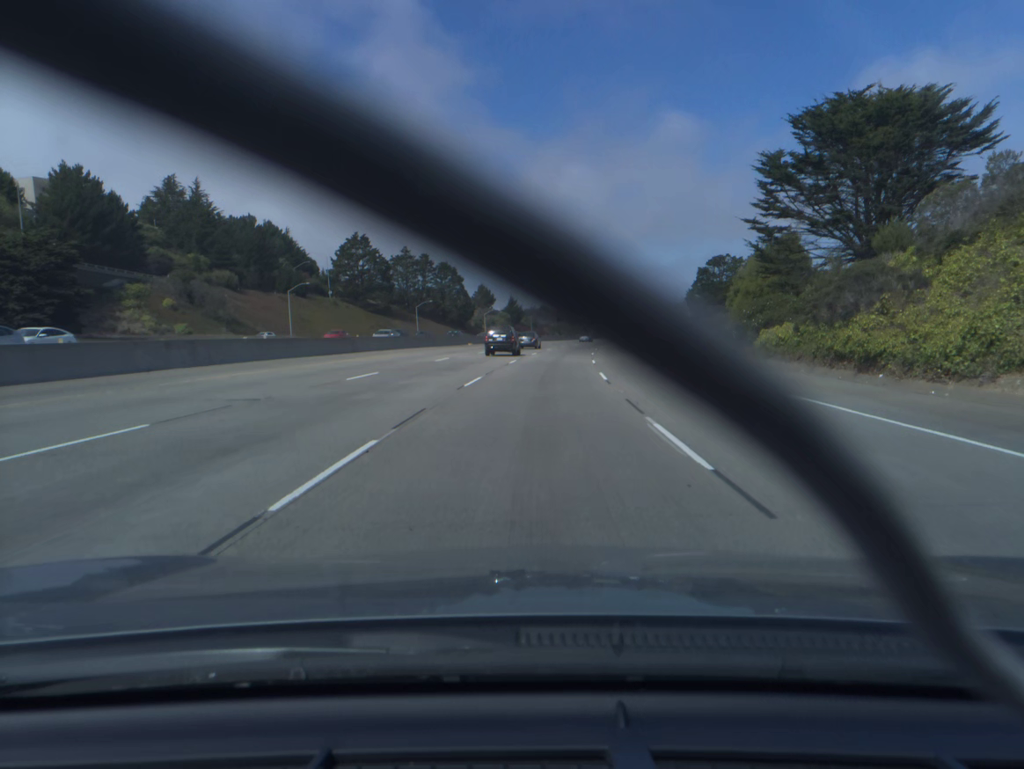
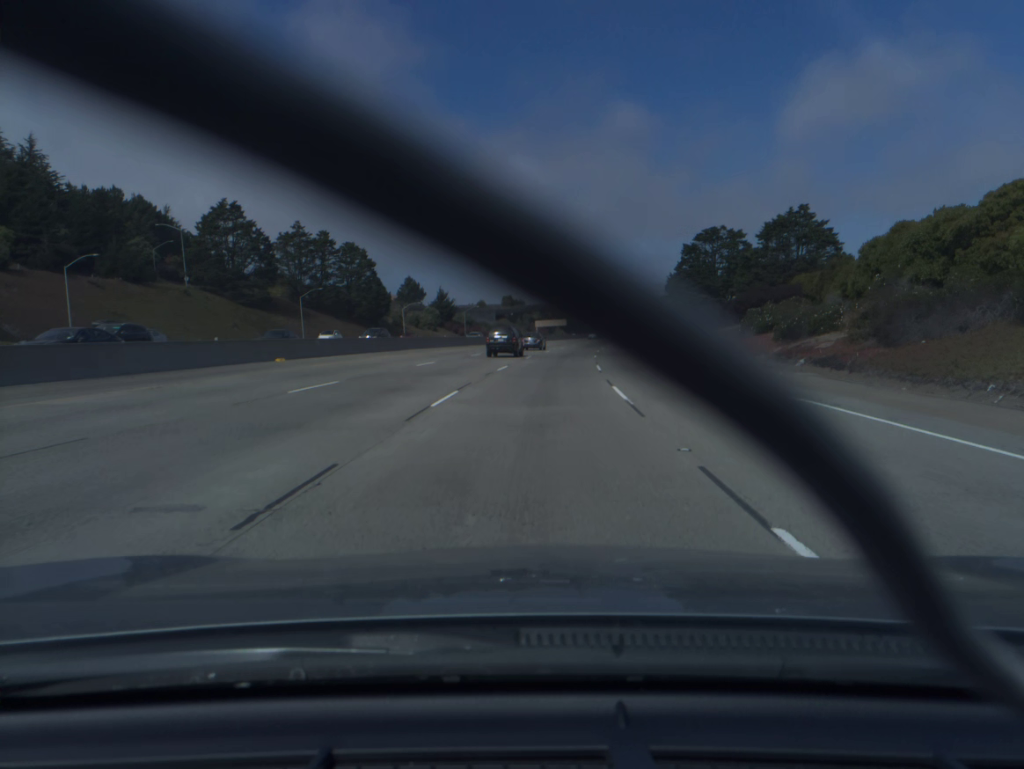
(+1.9, +47.6) m; +4°
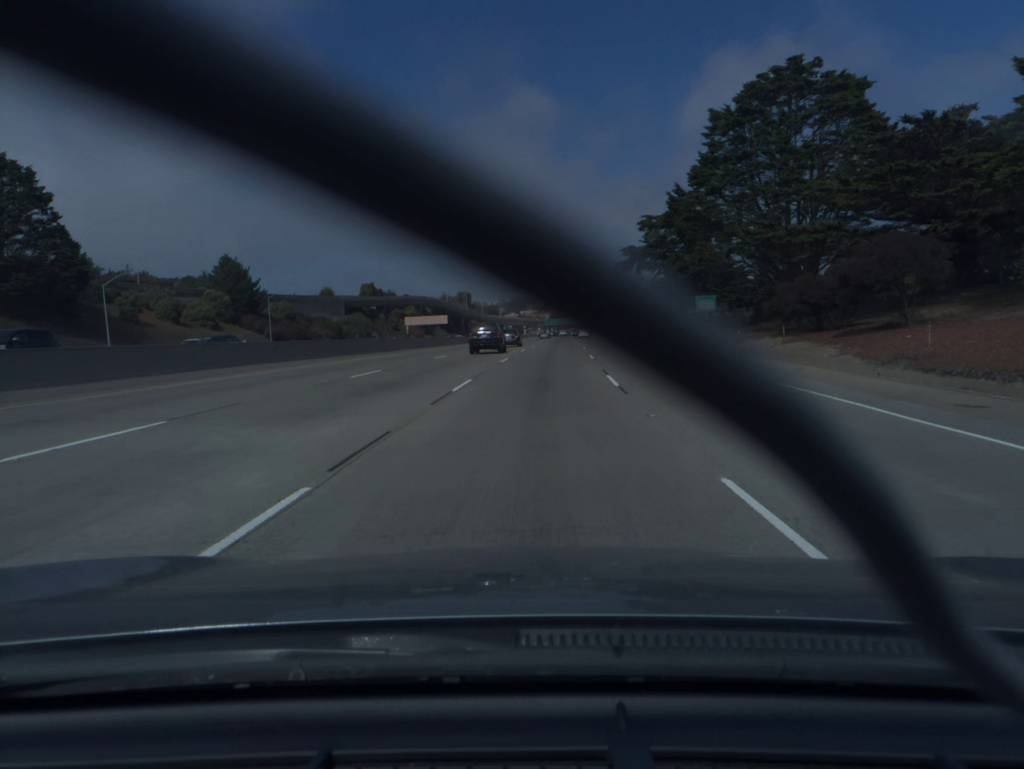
(+5.8, +82.1) m; +8°
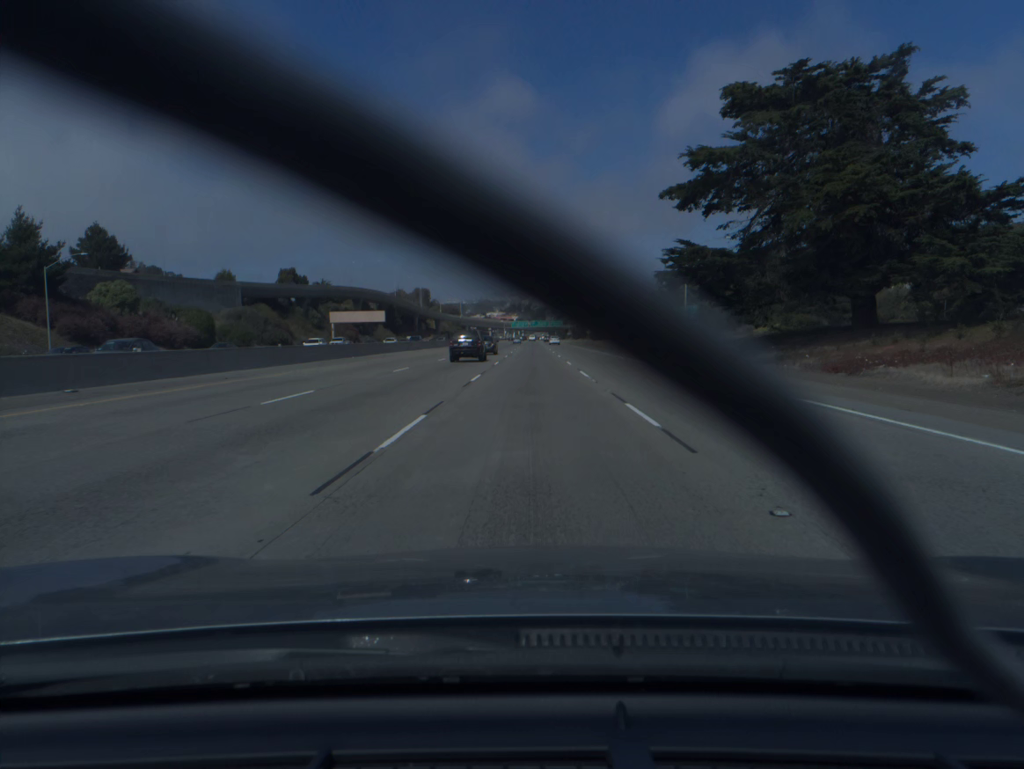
(+1.4, +50.4) m; +2°
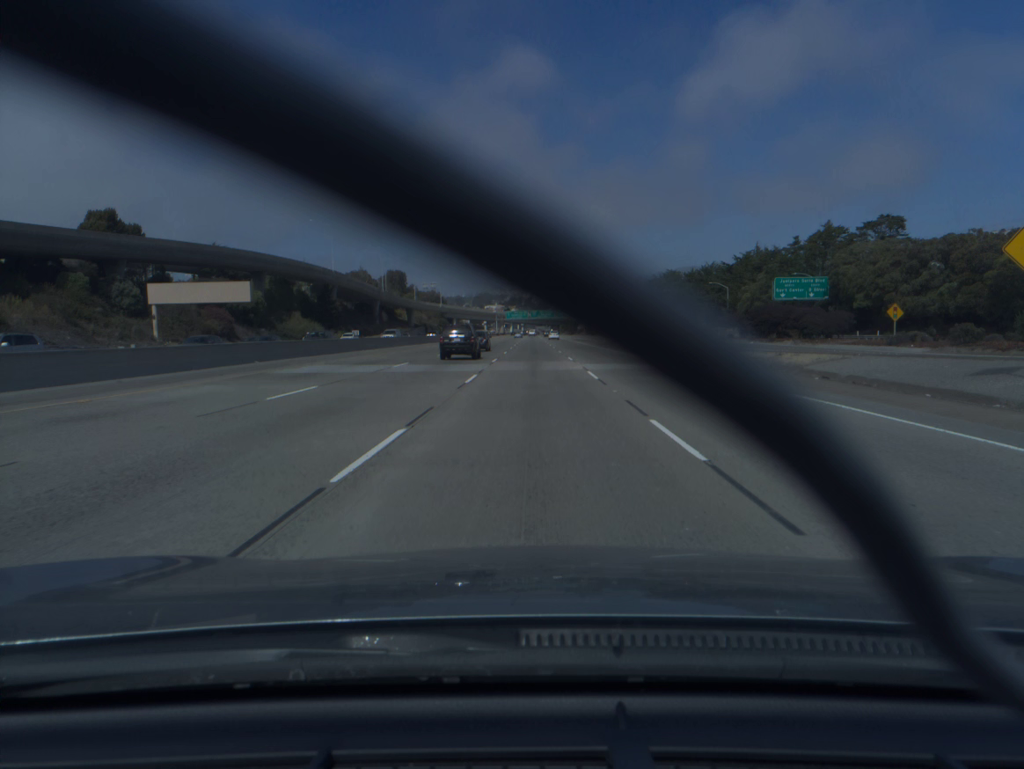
(+0.2, +87.5) m; 0°
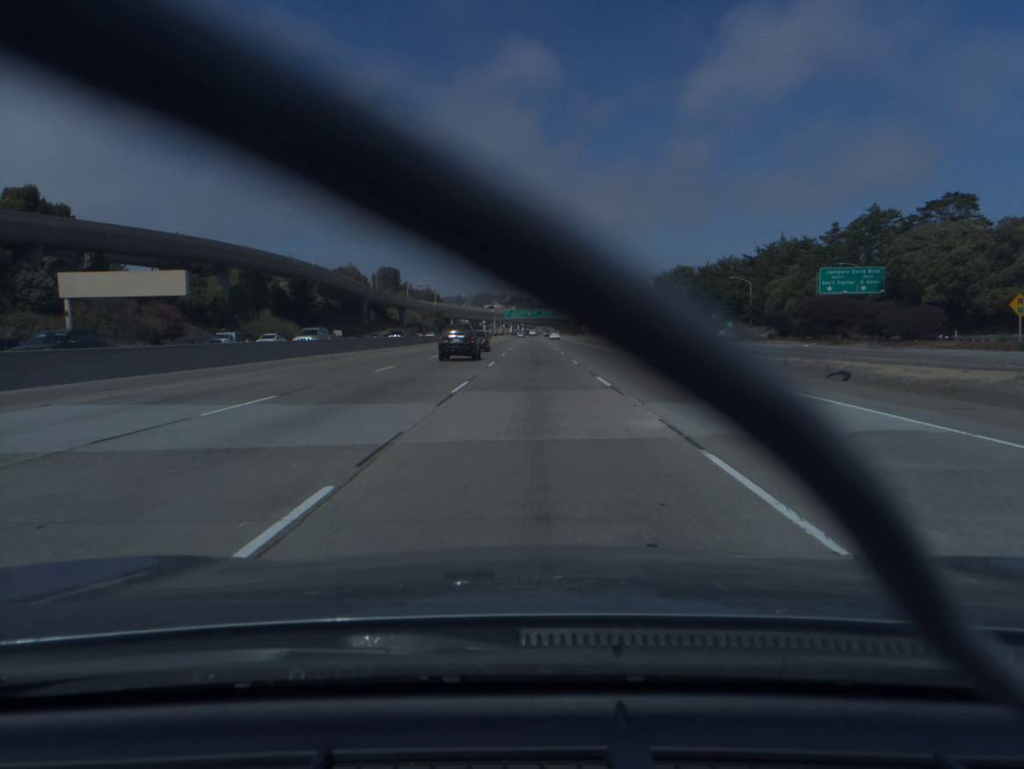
(0.0, +18.0) m; 0°
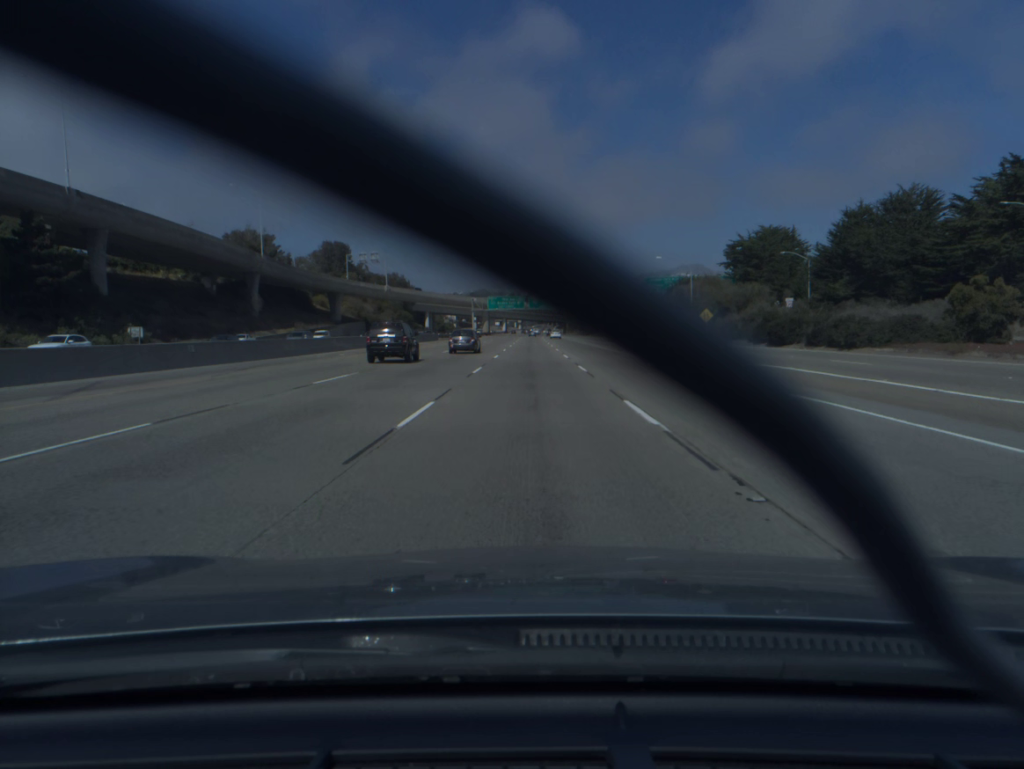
(+0.2, +92.2) m; 0°
